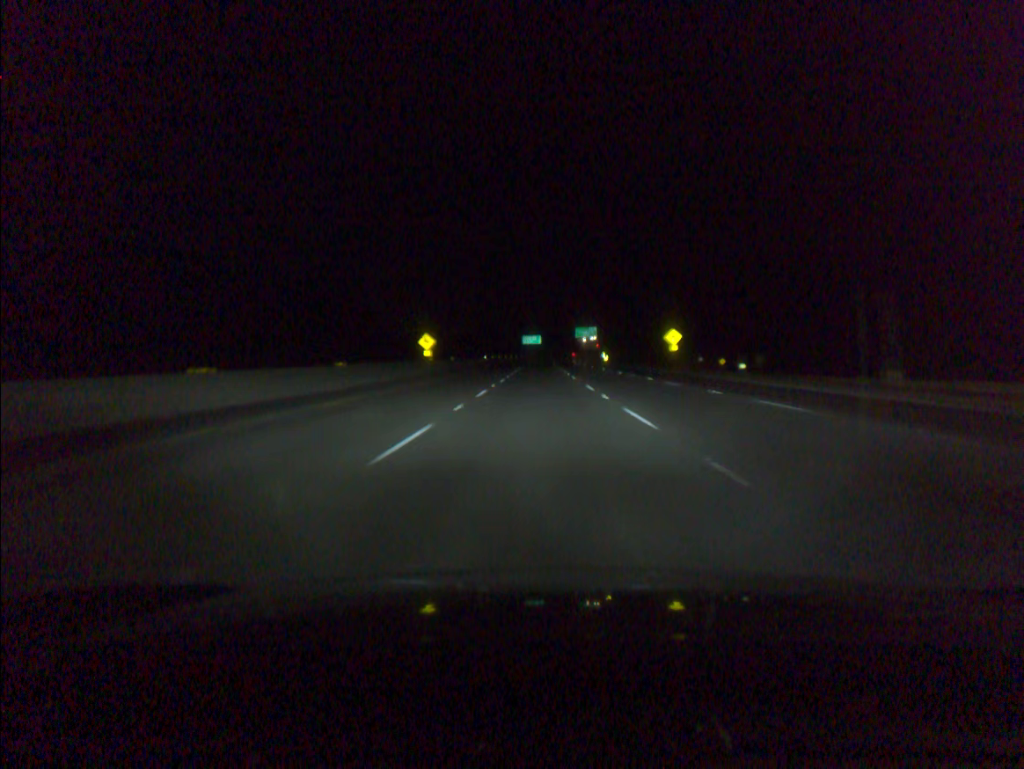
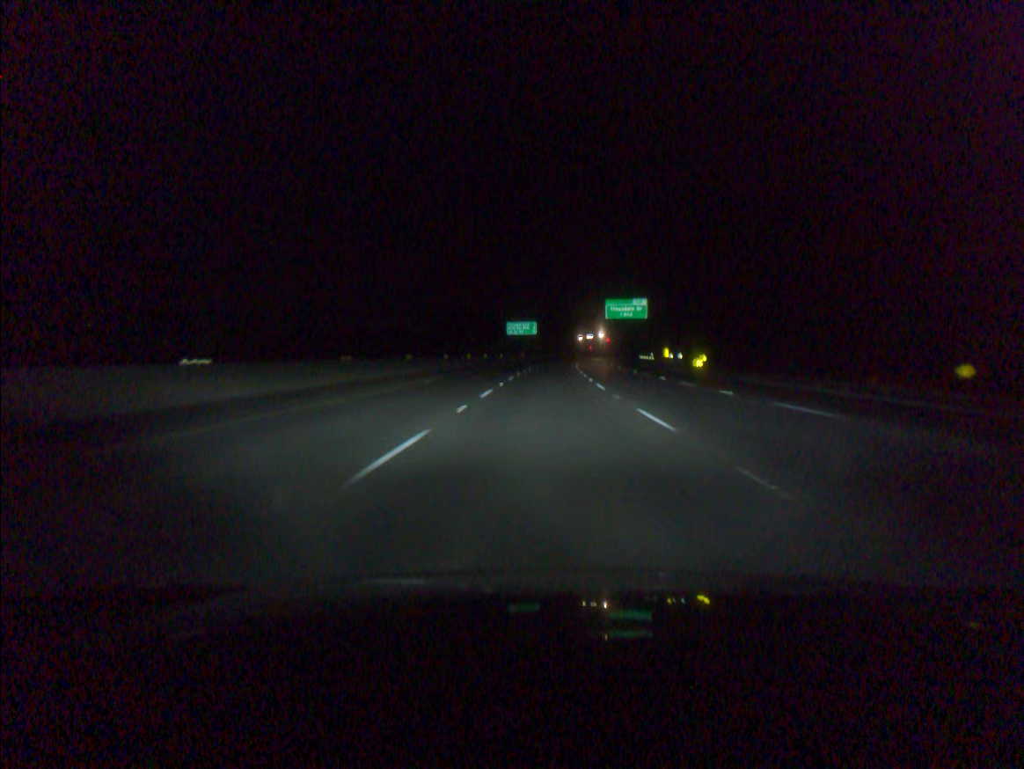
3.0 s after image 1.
(0.0, +102.8) m; 0°
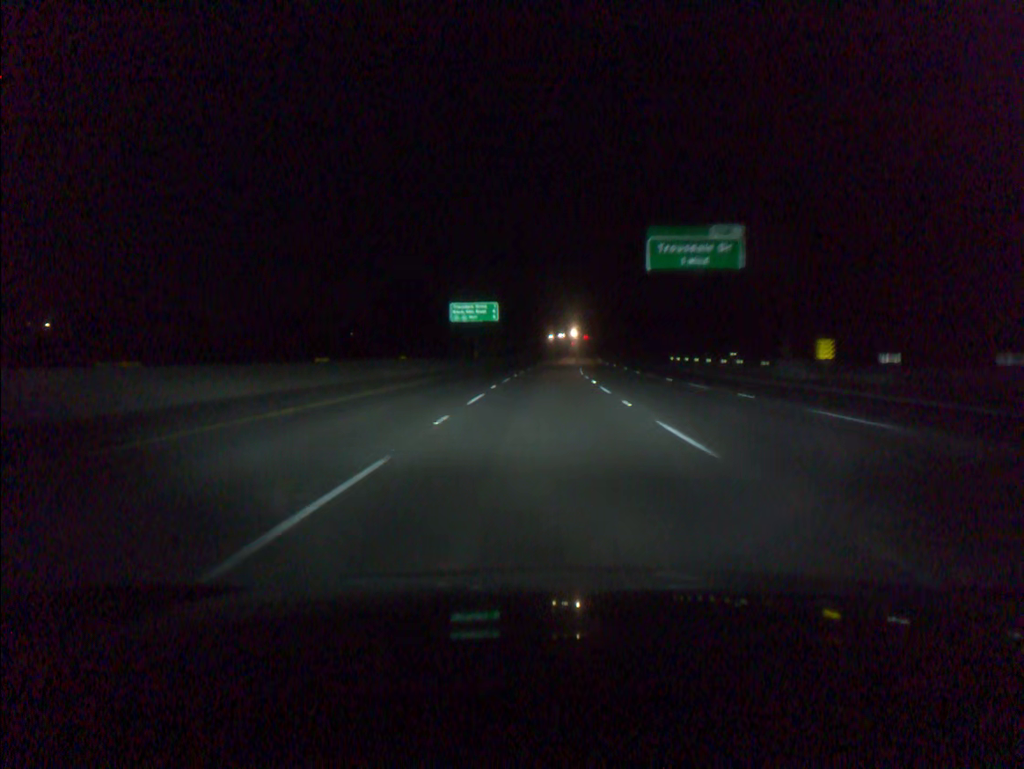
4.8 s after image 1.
(+1.0, +61.5) m; +2°
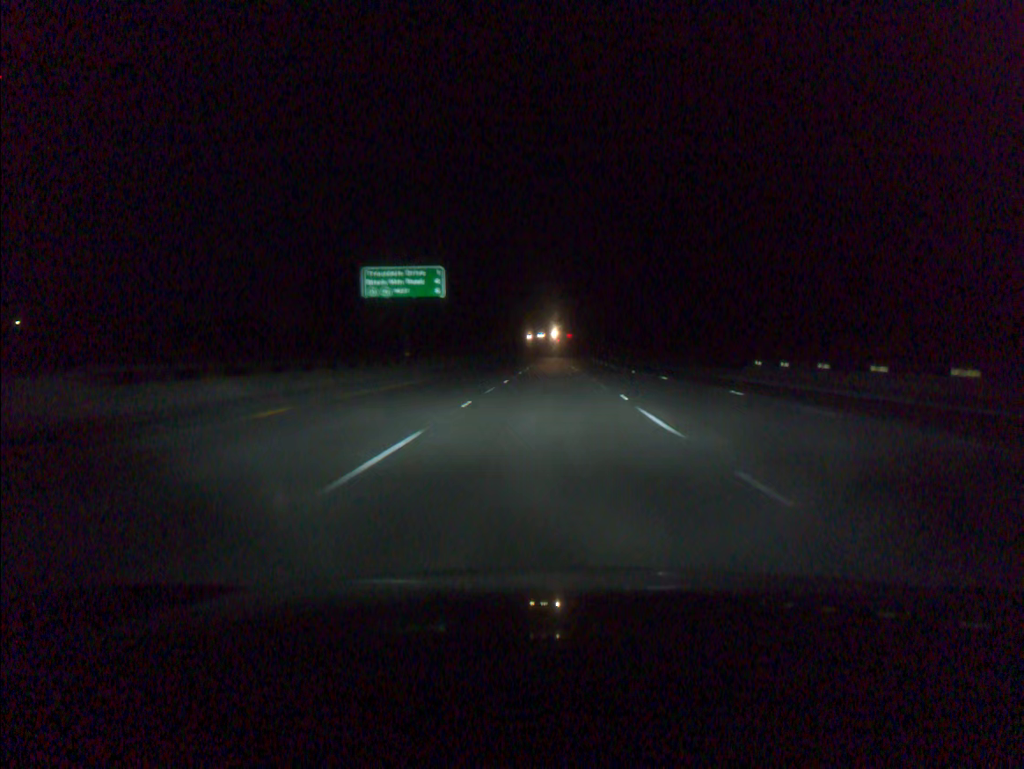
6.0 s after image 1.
(+0.5, +40.9) m; +1°
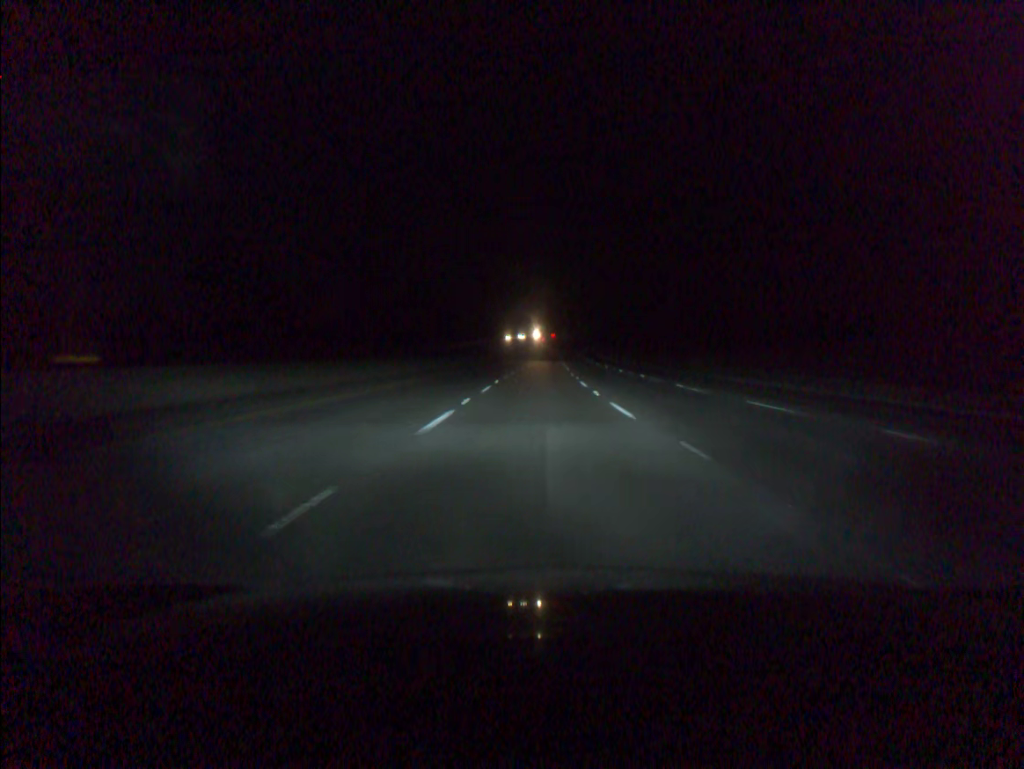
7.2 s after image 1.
(+0.6, +40.9) m; +1°
